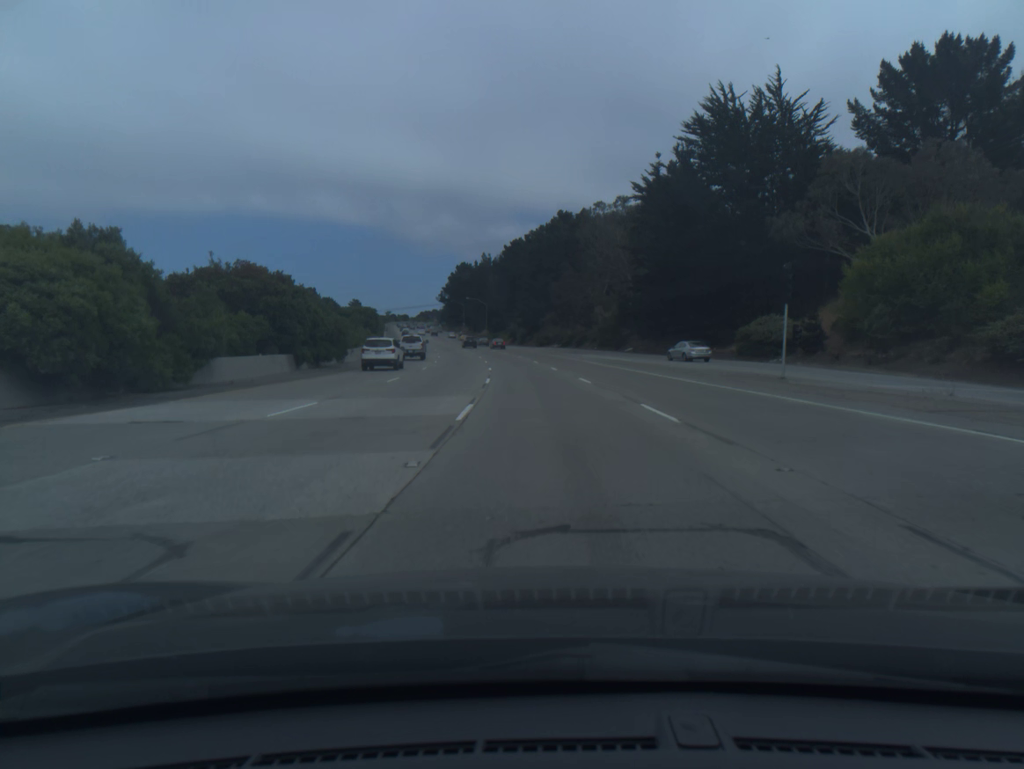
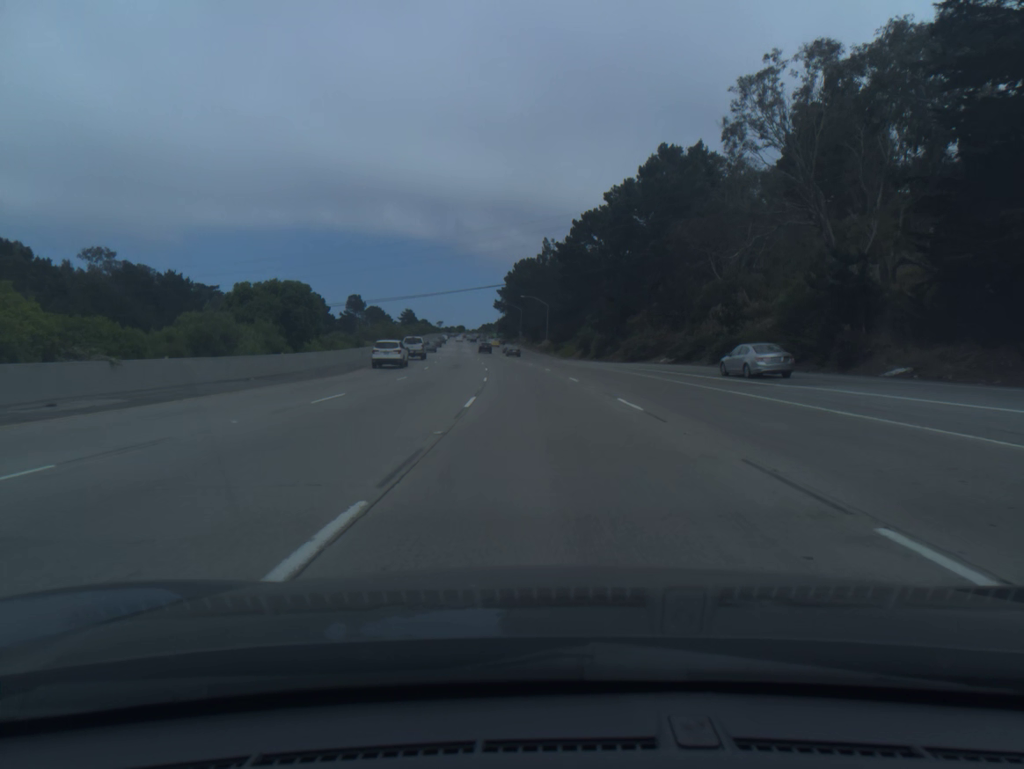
(-2.4, +54.6) m; -5°
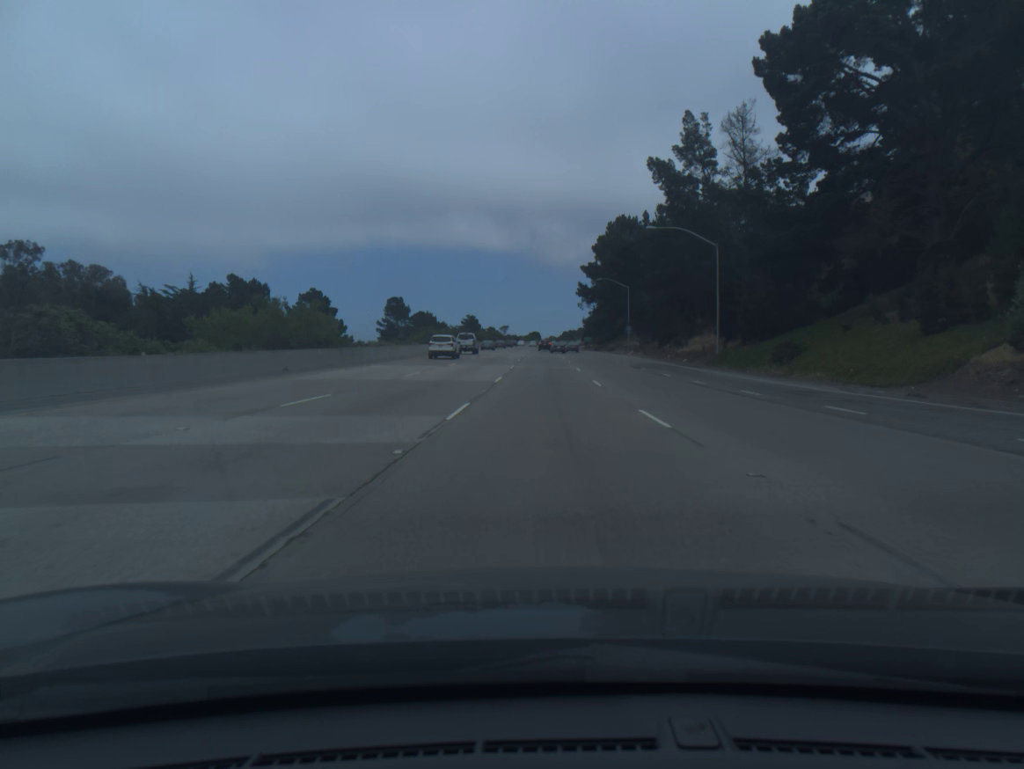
(-5.8, +90.6) m; -6°
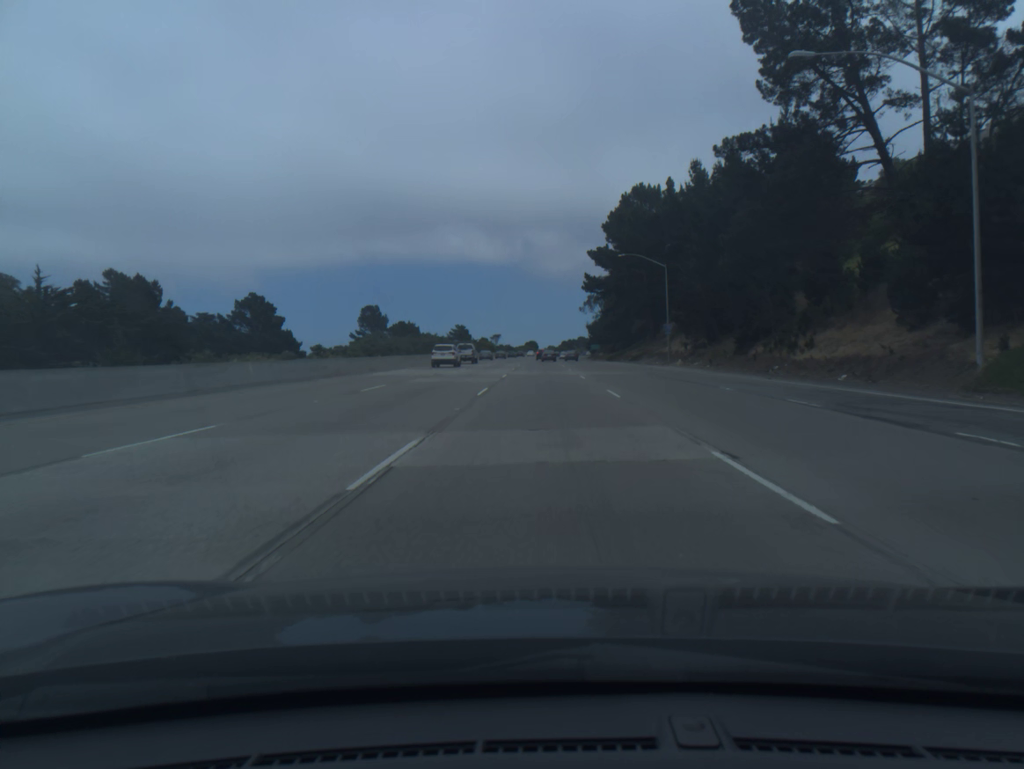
(0.0, +36.2) m; 0°
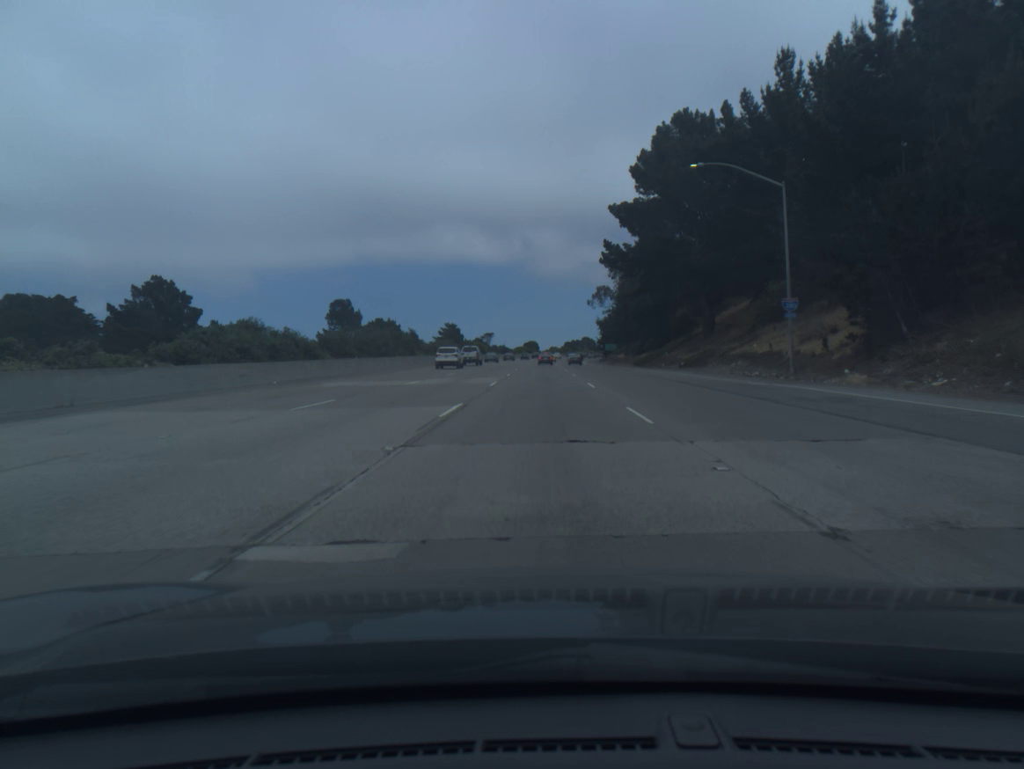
(0.0, +36.1) m; 0°
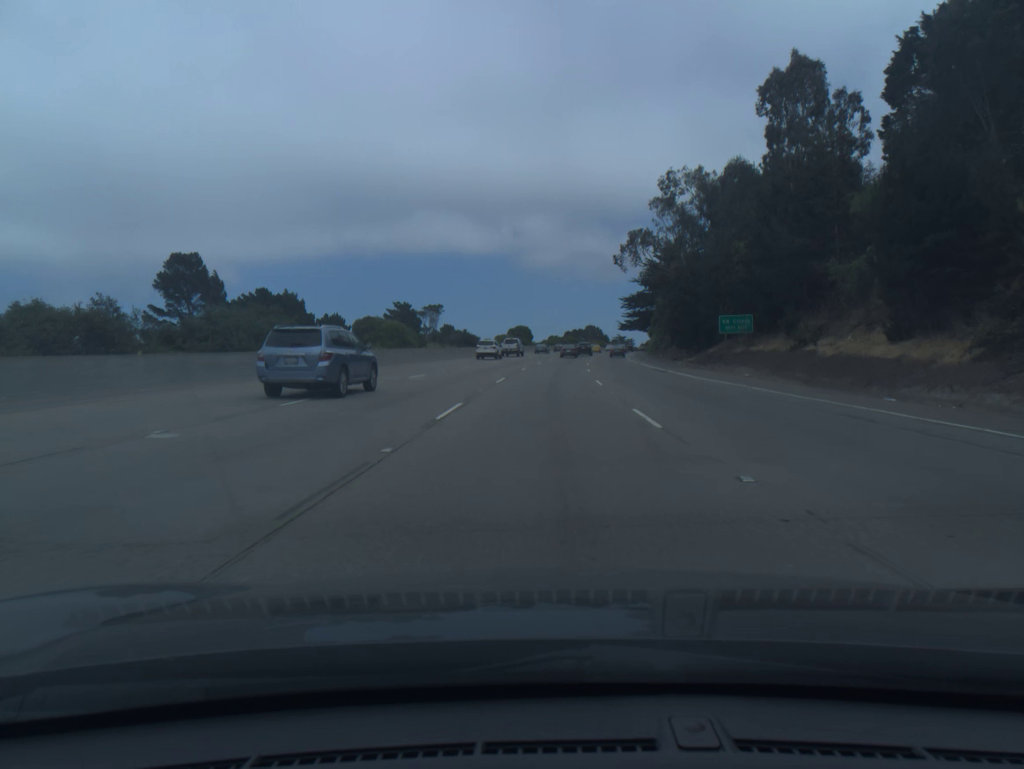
(-0.1, +88.3) m; 0°
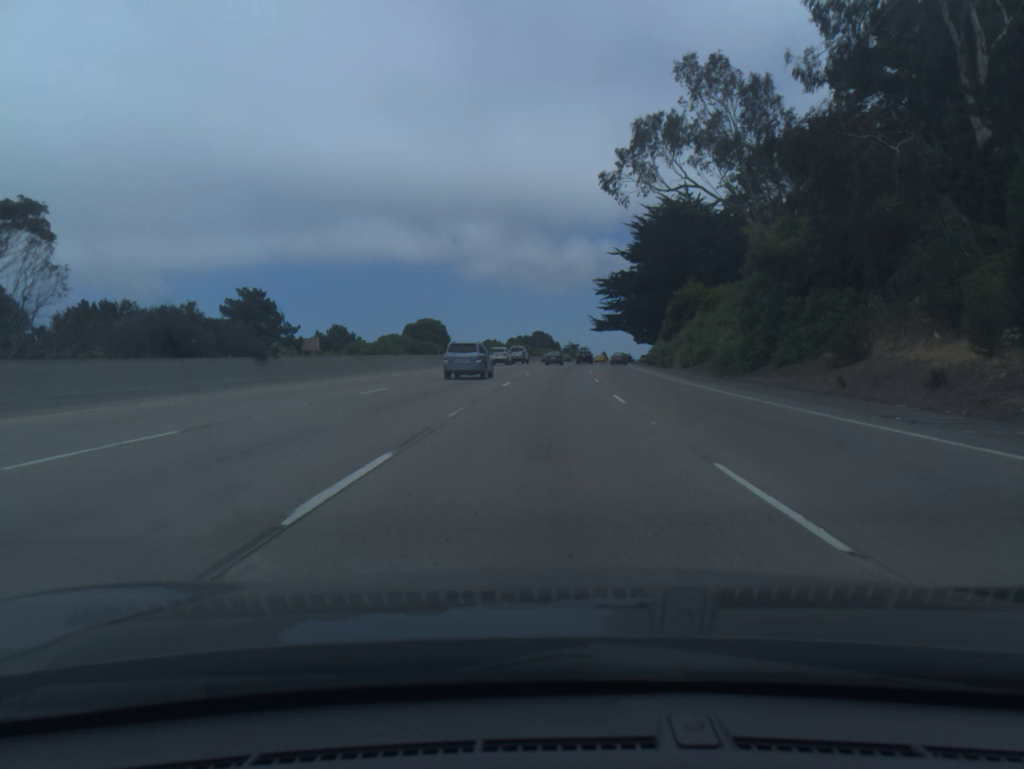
(+1.9, +66.6) m; +4°
